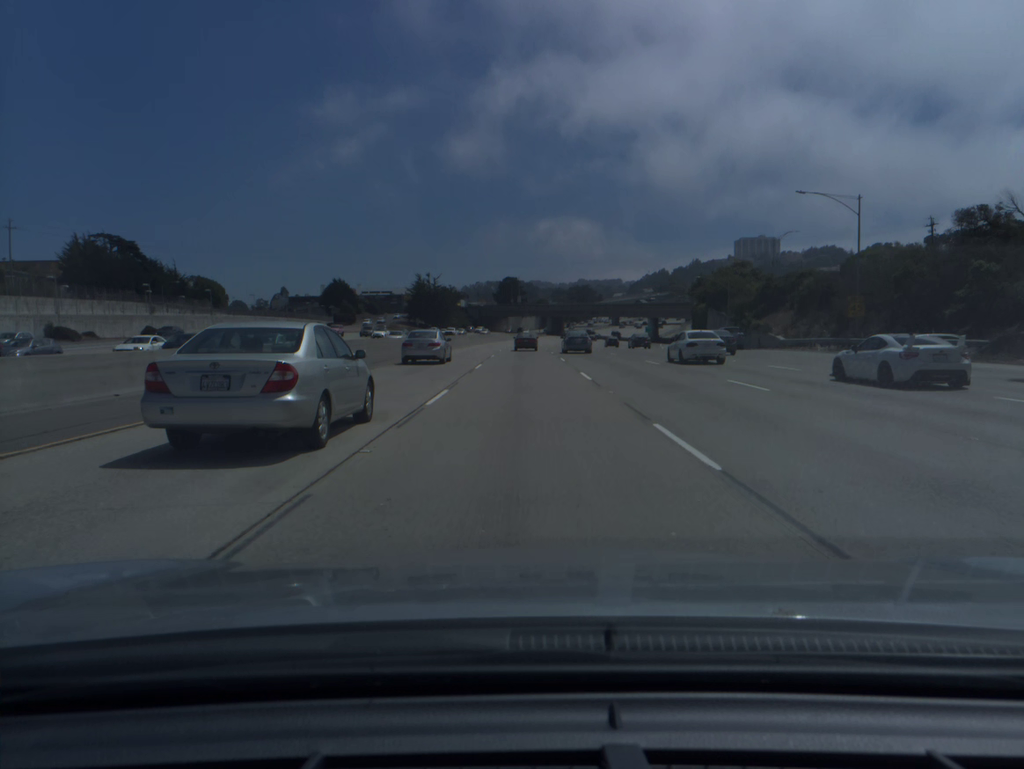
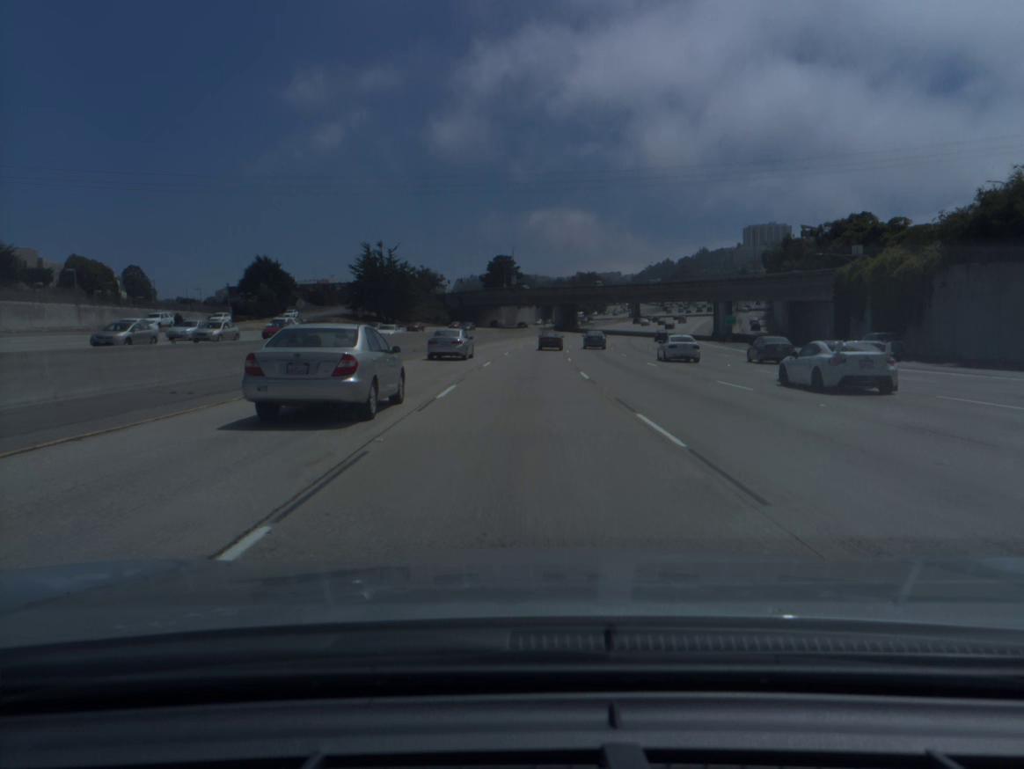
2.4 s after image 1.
(+0.1, +71.4) m; 0°
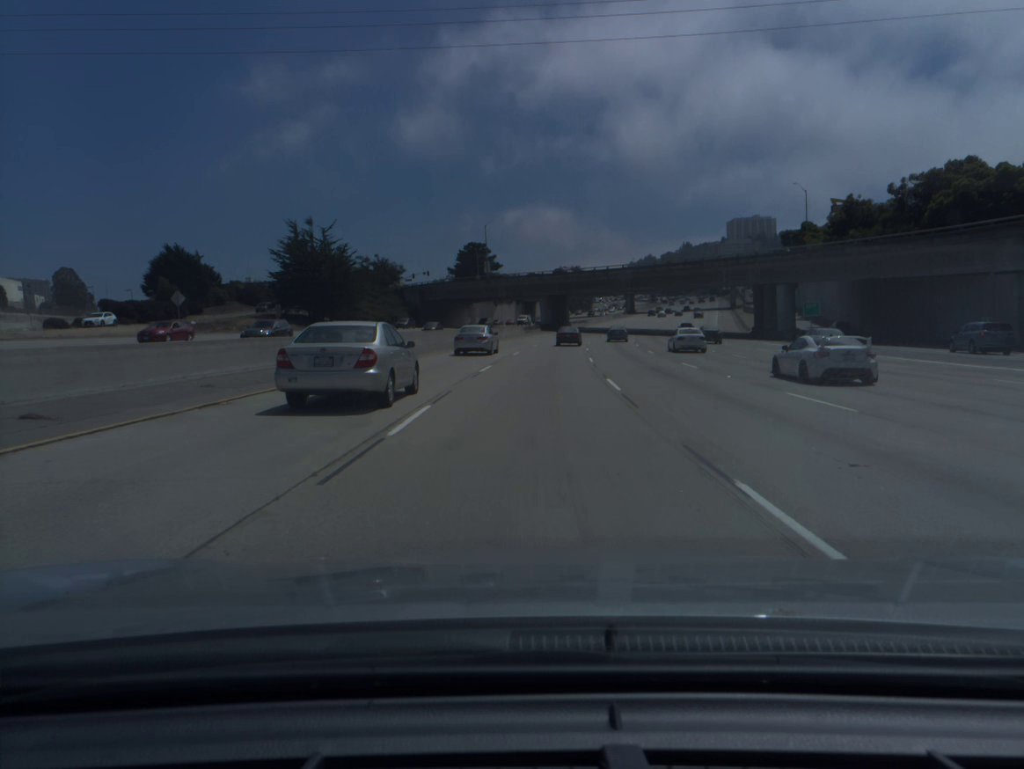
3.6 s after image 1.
(+0.3, +35.5) m; +1°
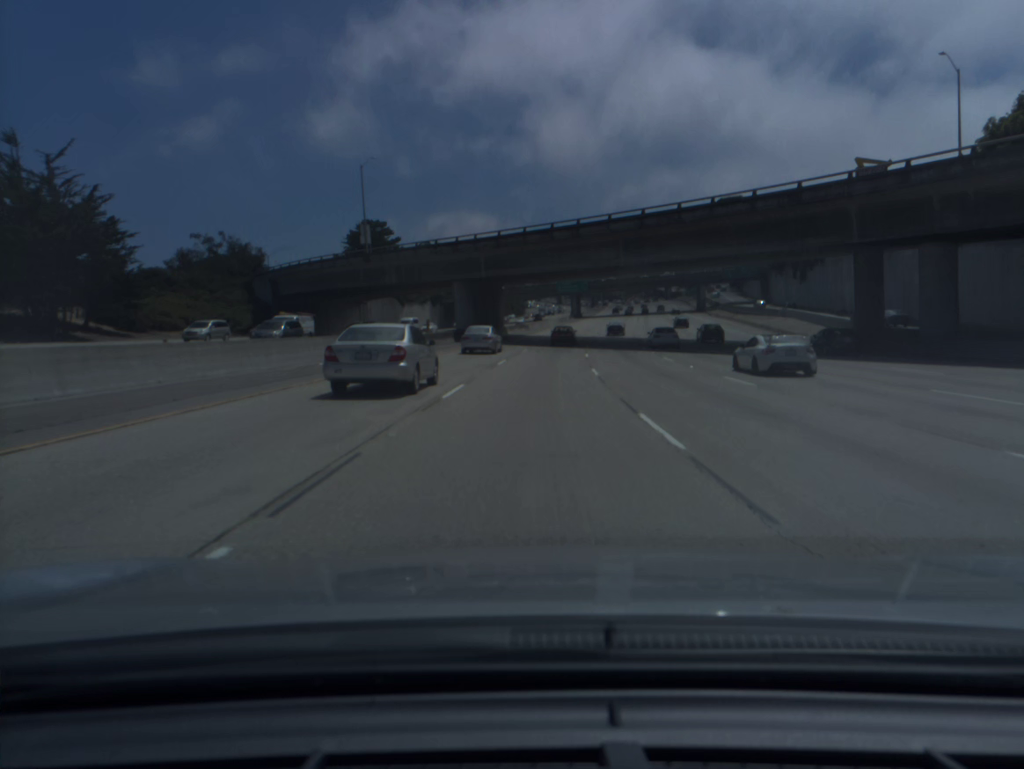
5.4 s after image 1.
(+2.3, +52.7) m; +5°
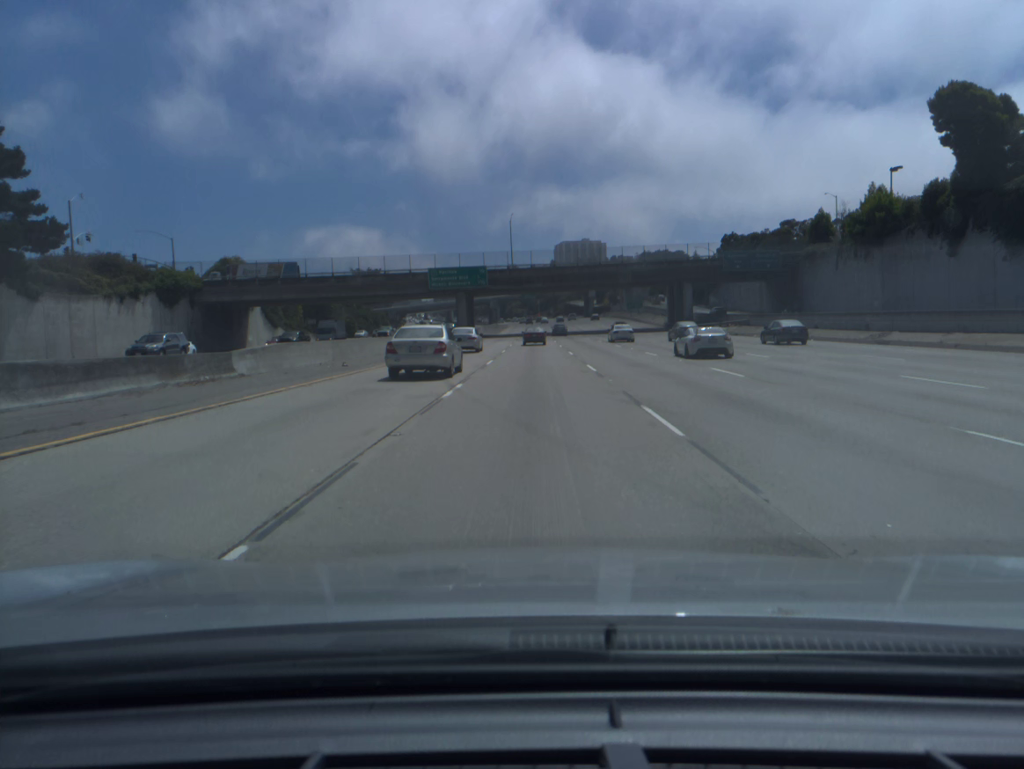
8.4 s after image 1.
(+6.1, +86.8) m; +8°
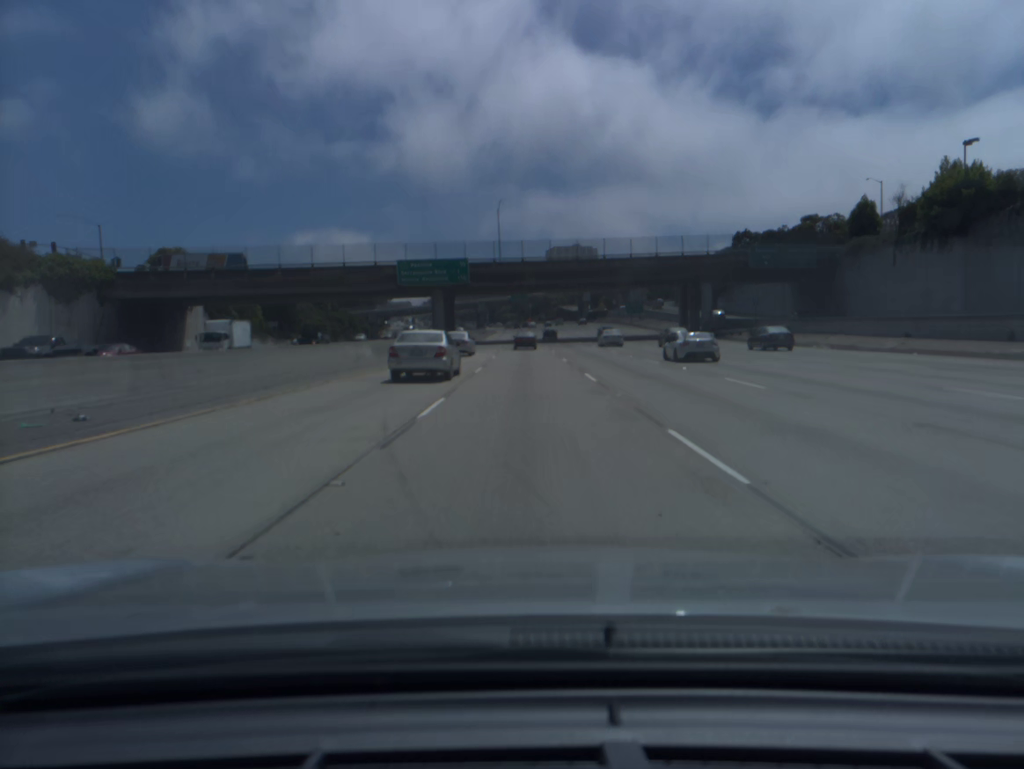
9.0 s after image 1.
(+0.2, +17.5) m; +1°
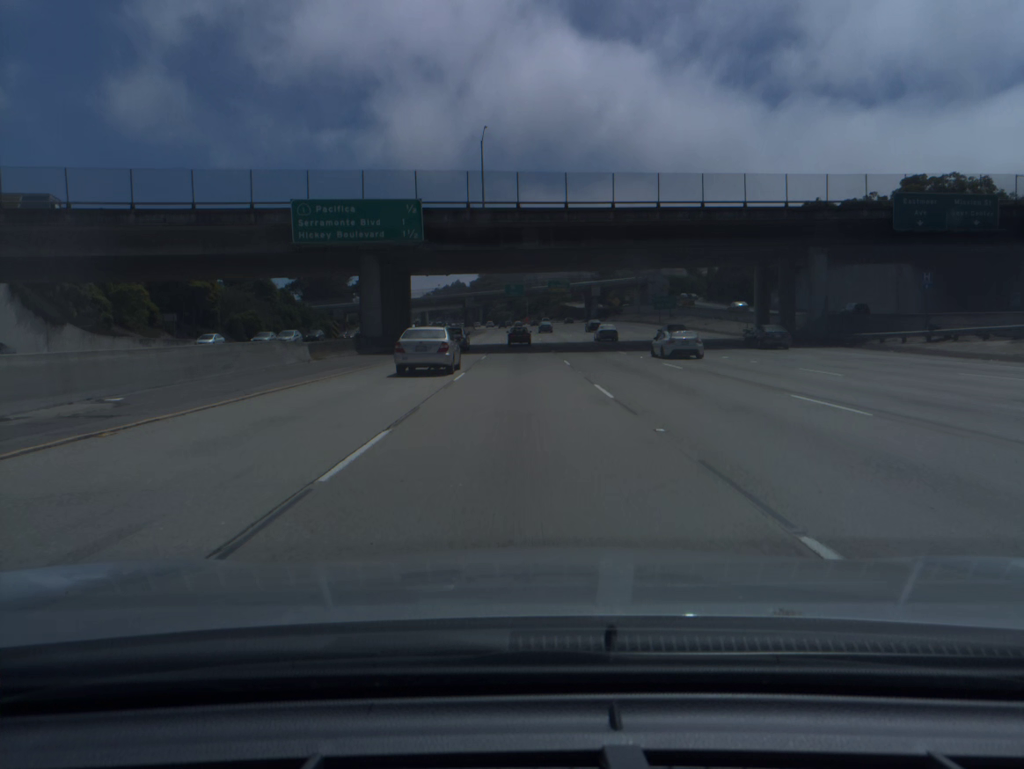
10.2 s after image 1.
(+0.2, +35.0) m; 0°
